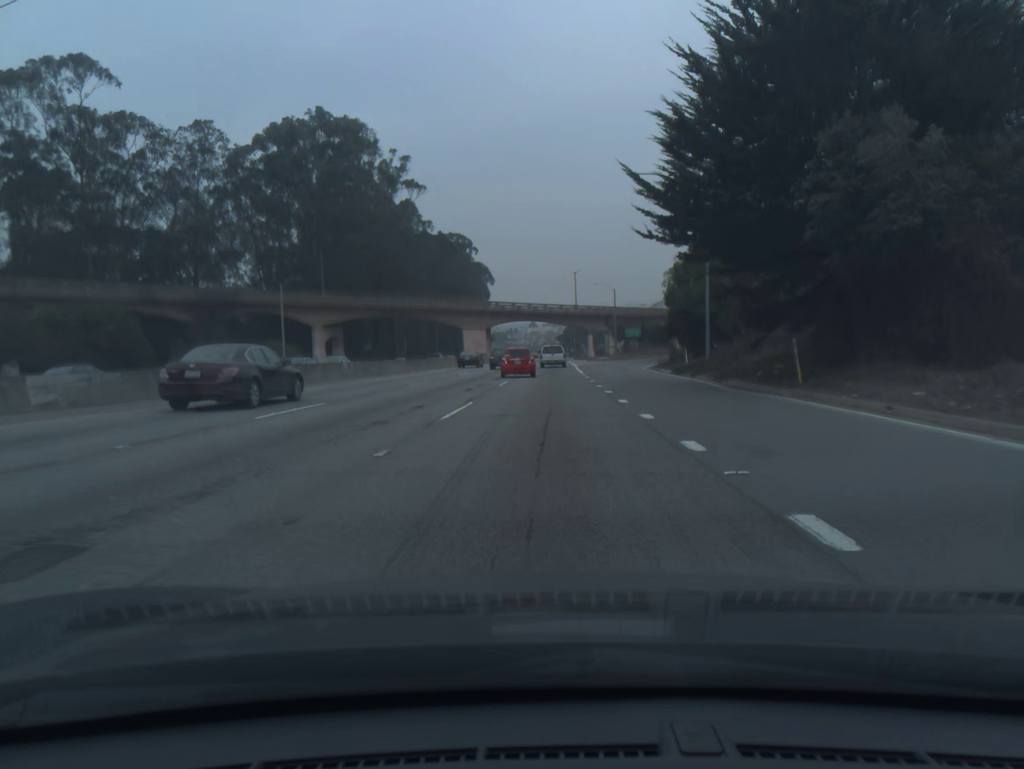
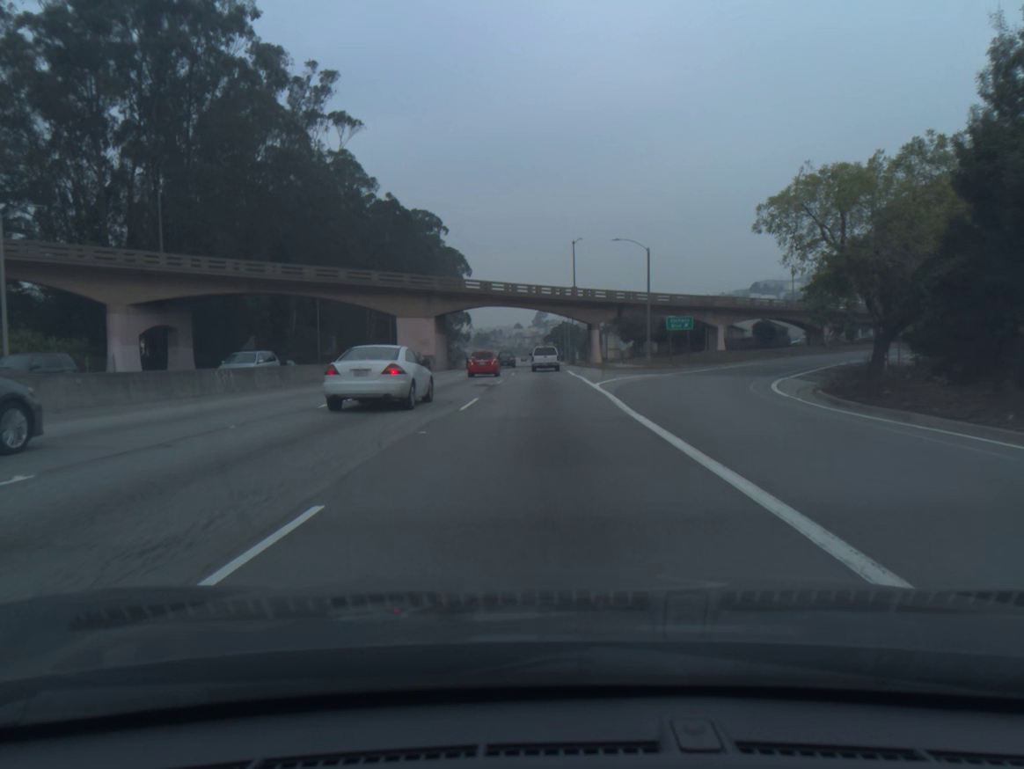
(+0.4, +40.7) m; +1°
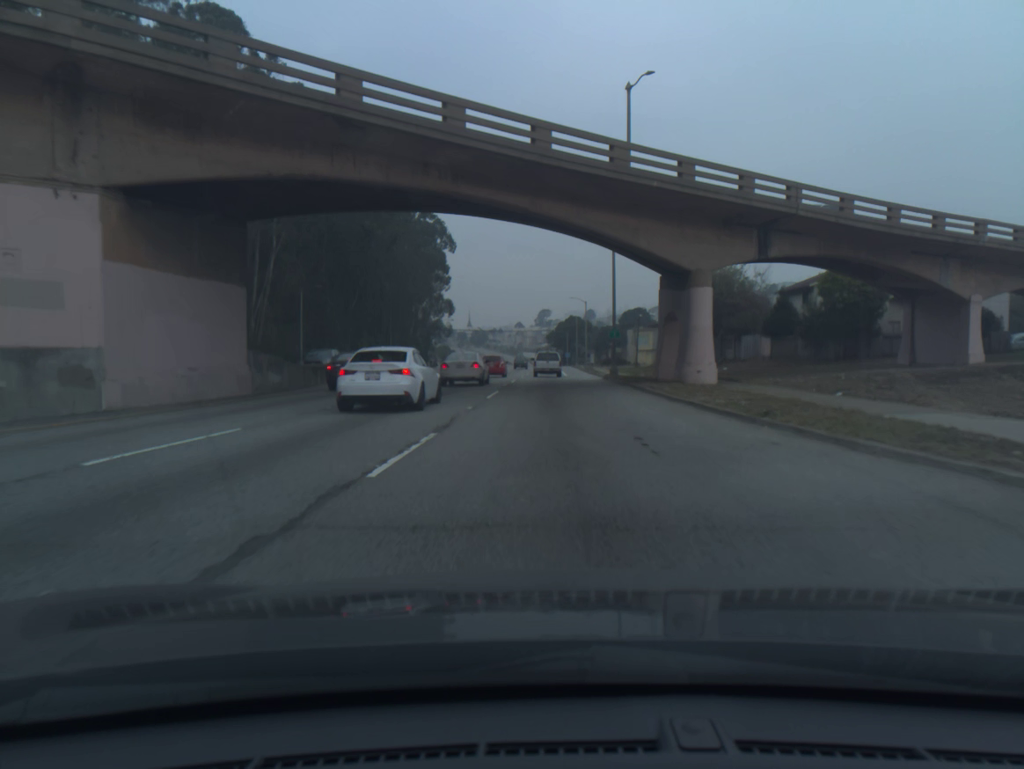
(+0.1, +53.6) m; 0°
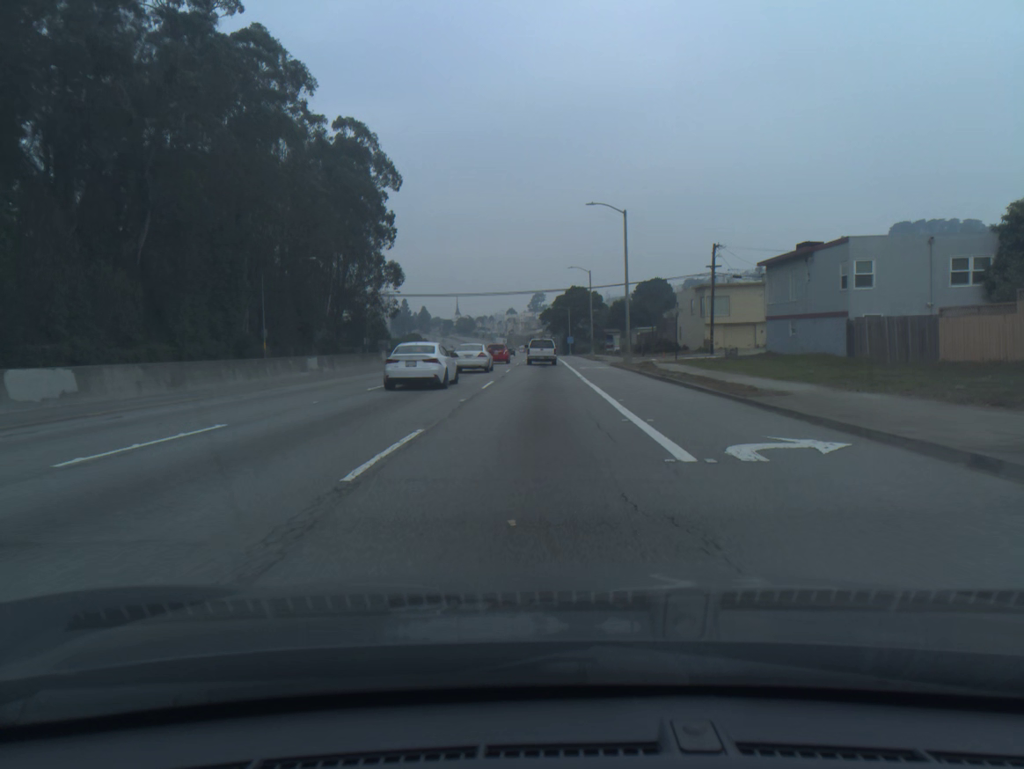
(+0.5, +59.0) m; 0°
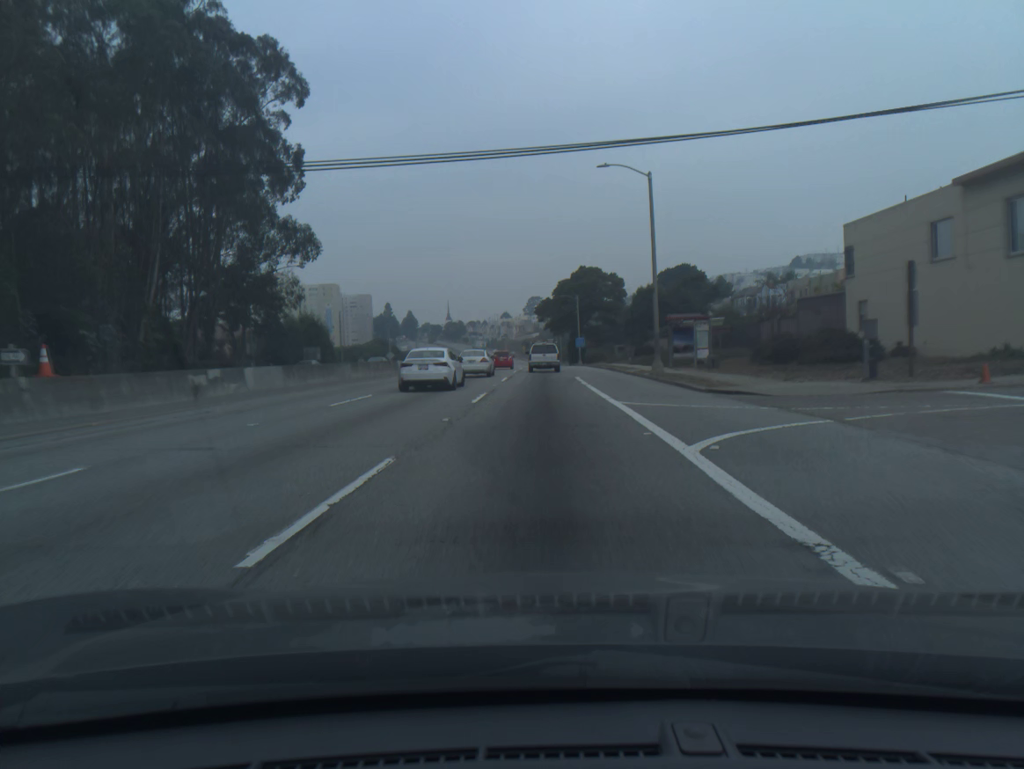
(-0.1, +48.3) m; 0°
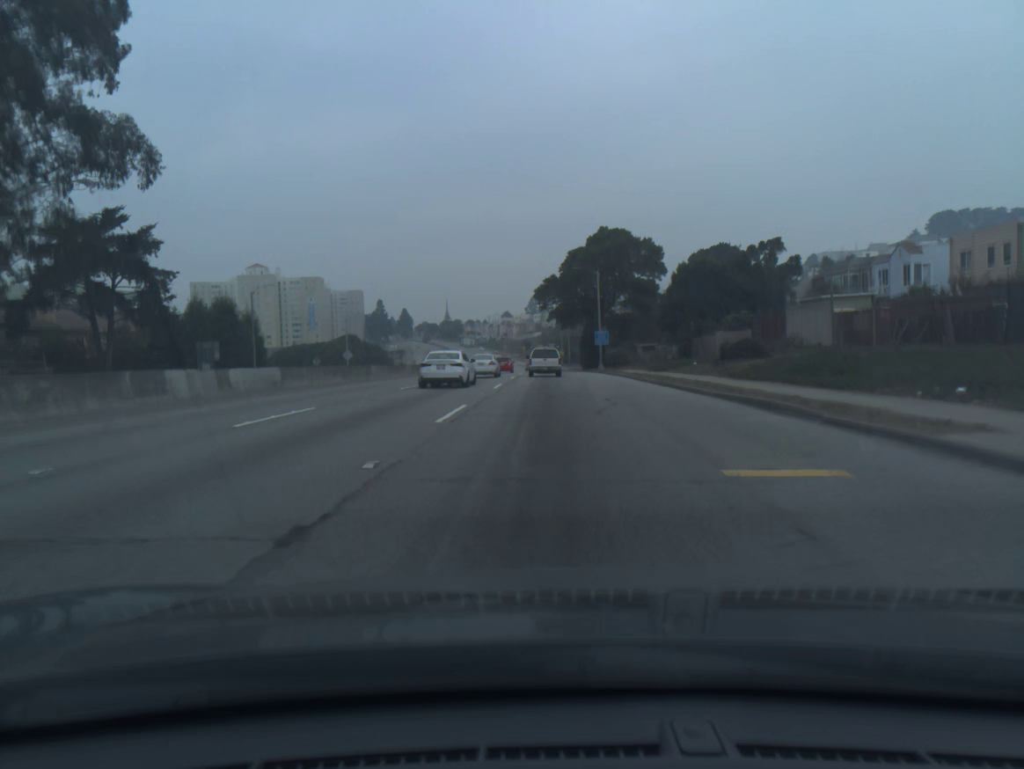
(0.0, +35.7) m; 0°
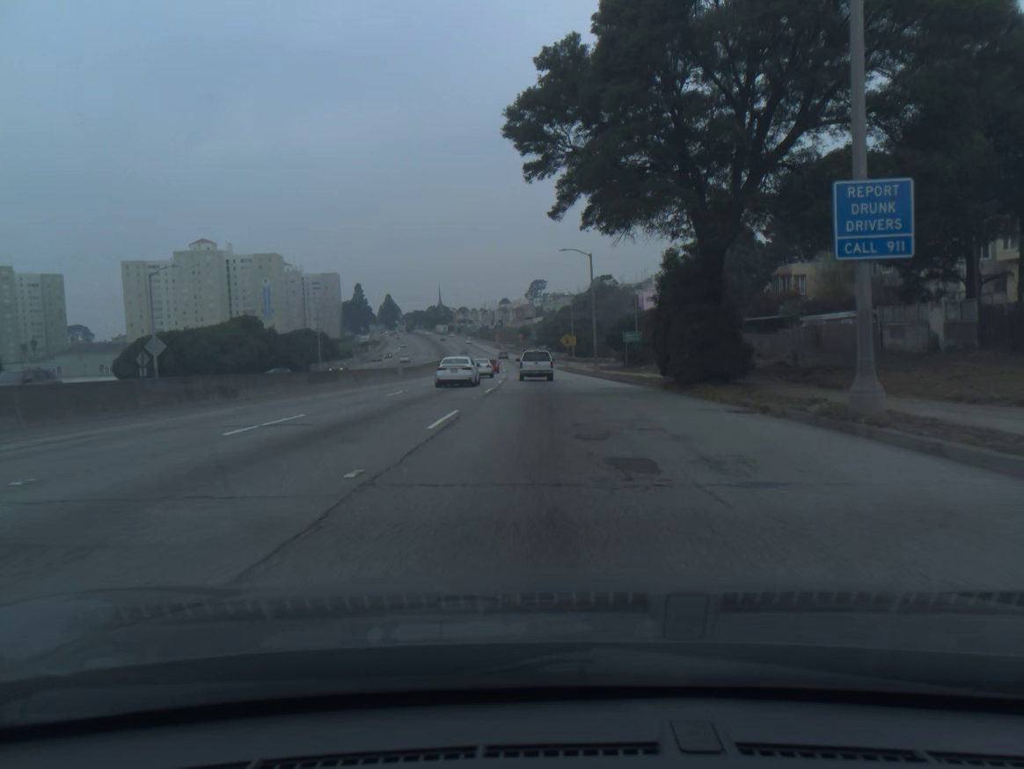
(+0.3, +59.0) m; 0°
